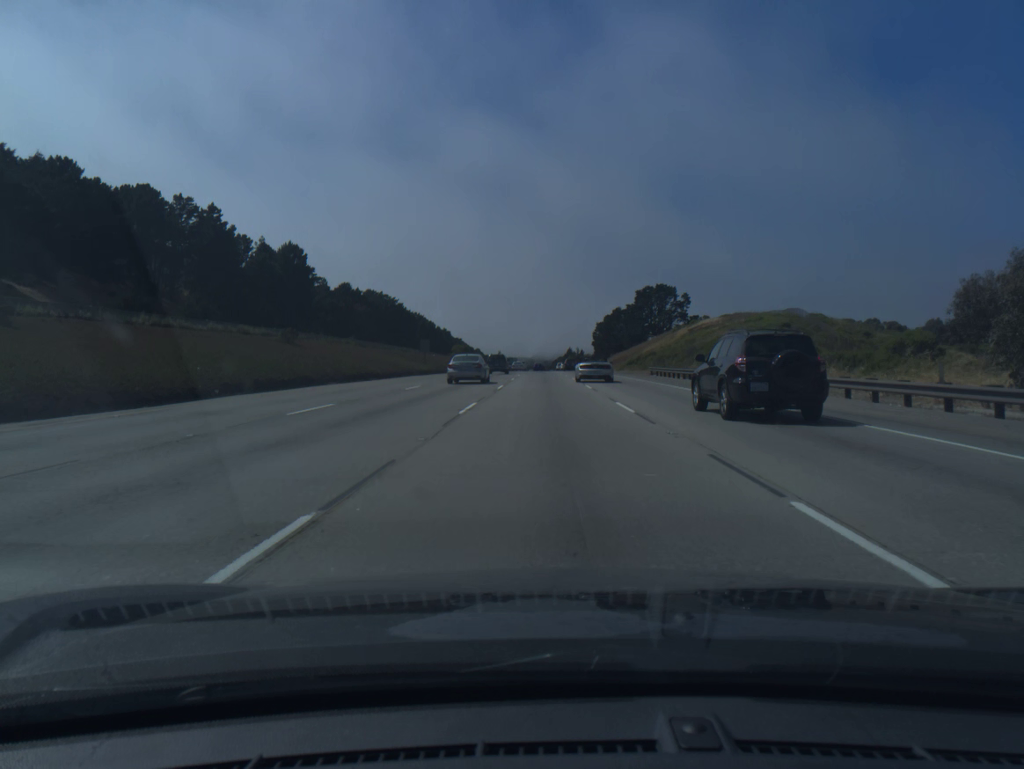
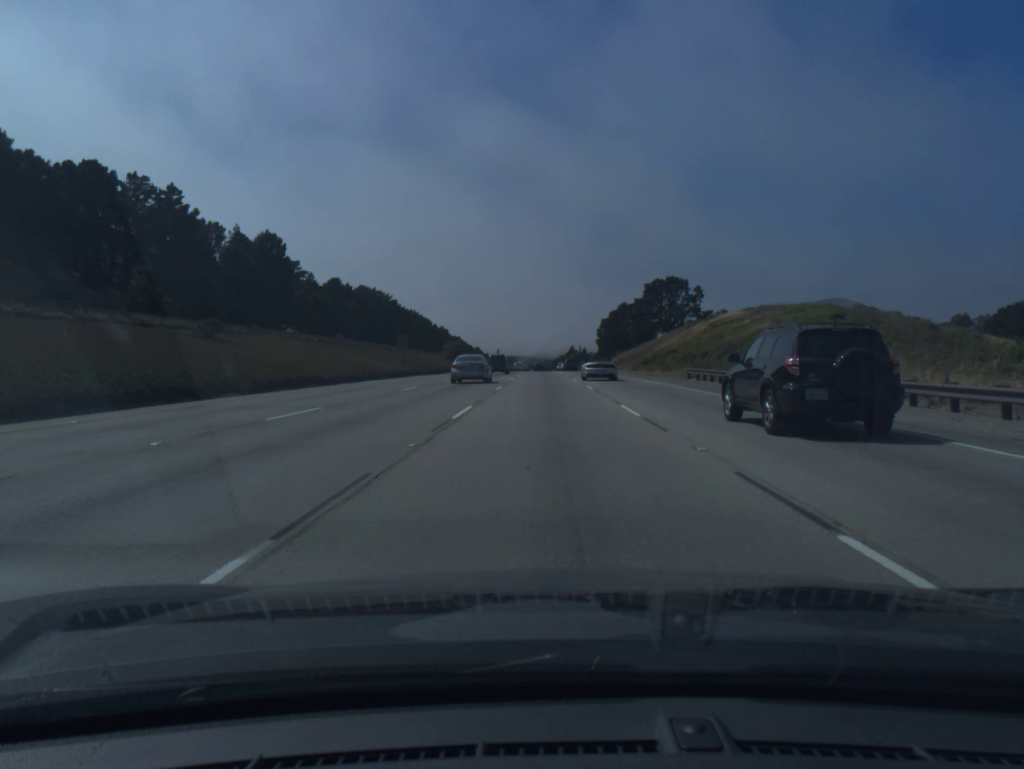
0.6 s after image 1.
(0.0, +15.7) m; 0°
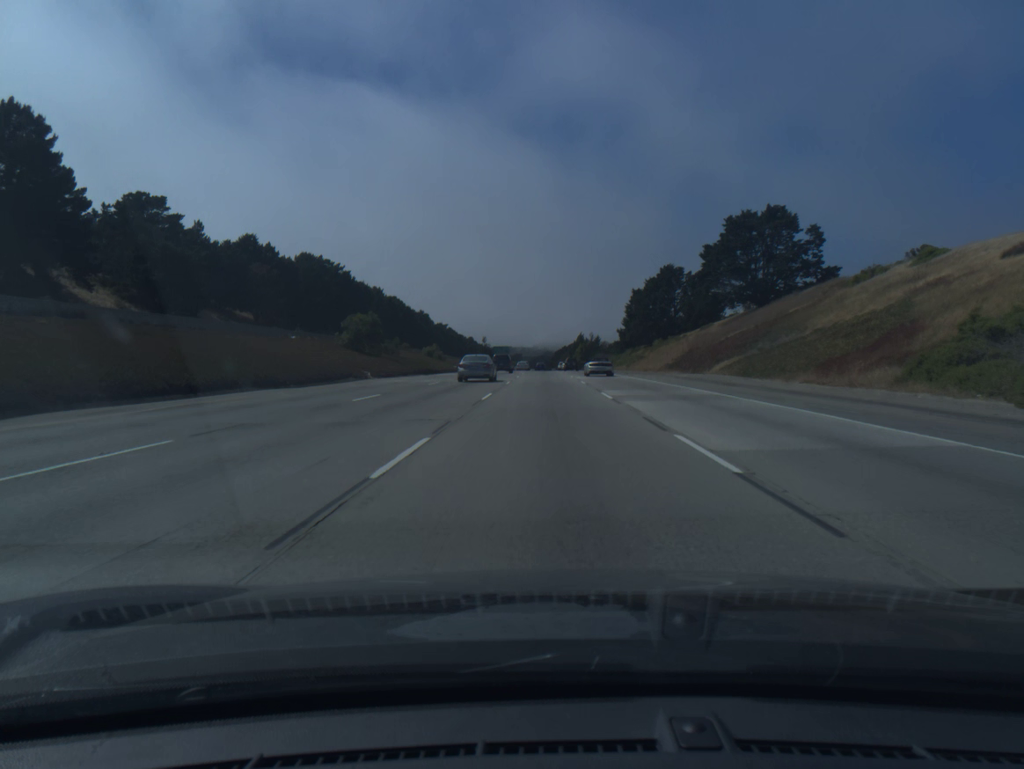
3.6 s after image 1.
(-0.4, +81.0) m; 0°
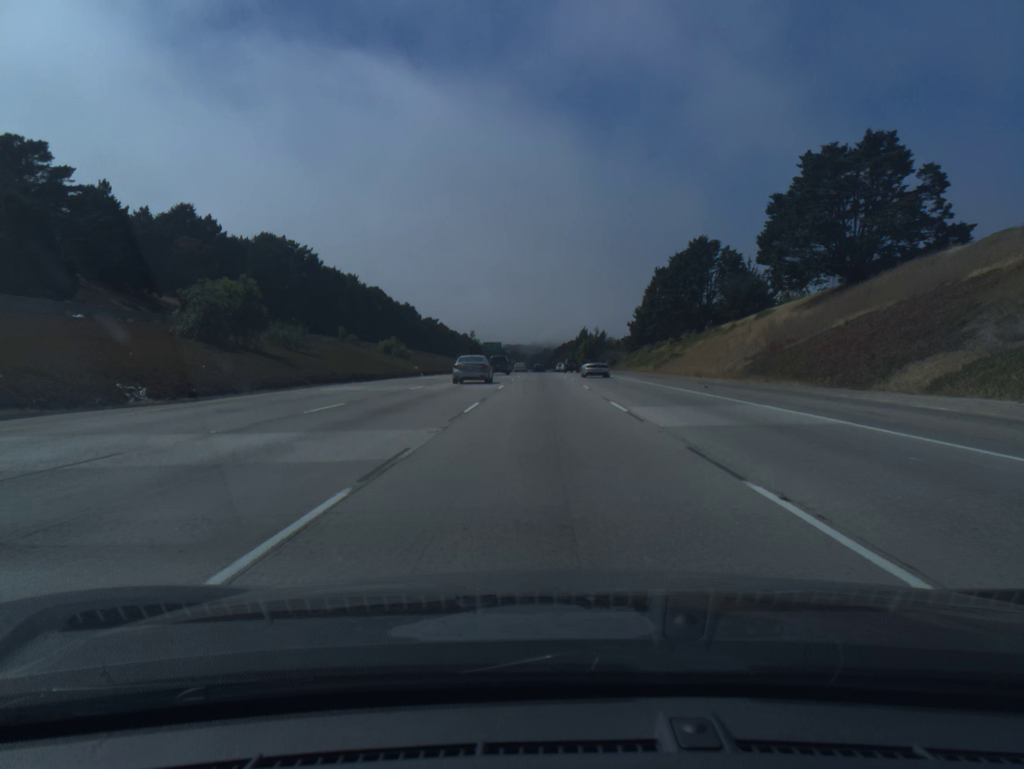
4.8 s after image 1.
(0.0, +33.6) m; 0°
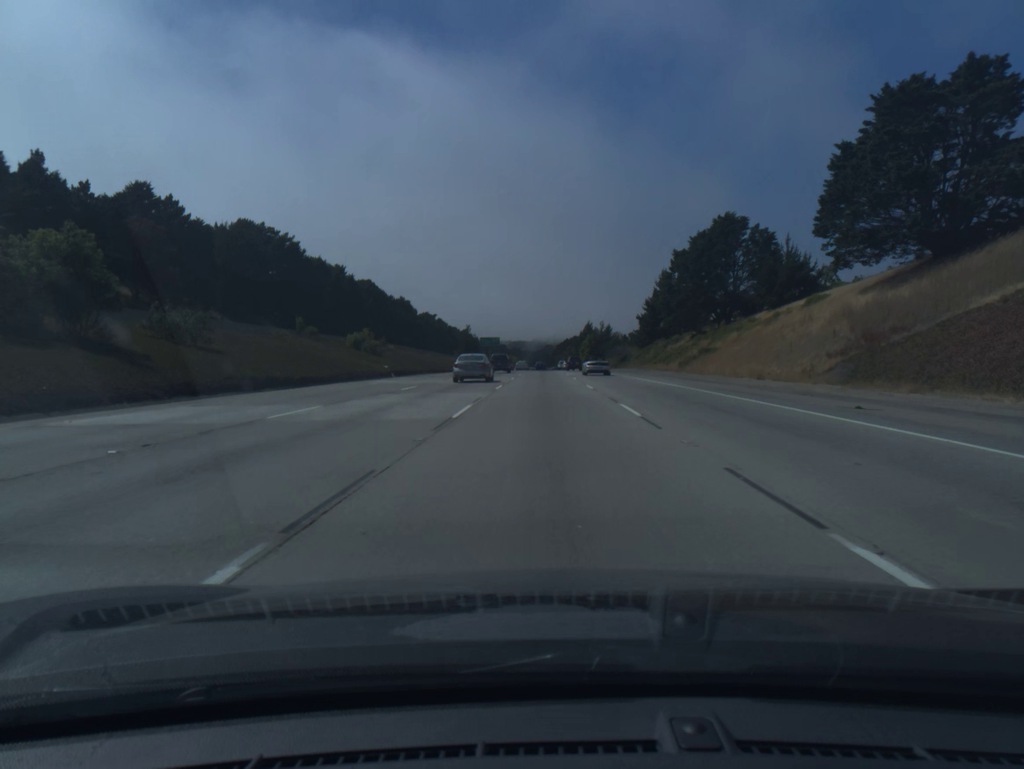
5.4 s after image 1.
(0.0, +17.0) m; 0°
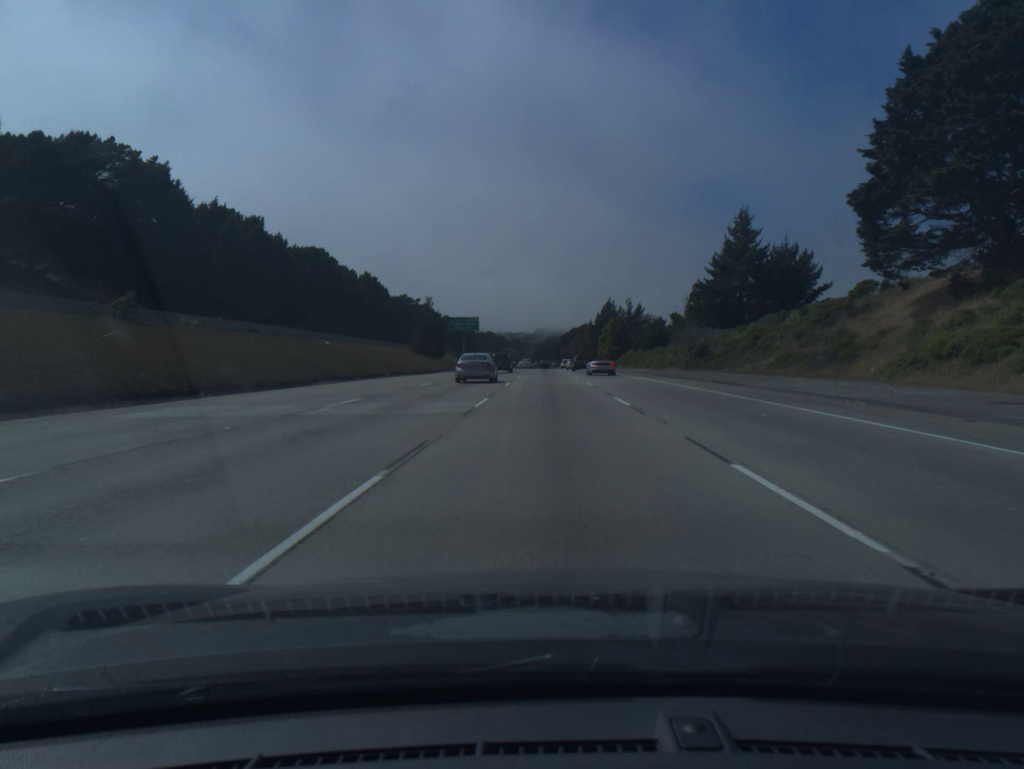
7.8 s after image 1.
(-0.2, +69.8) m; 0°
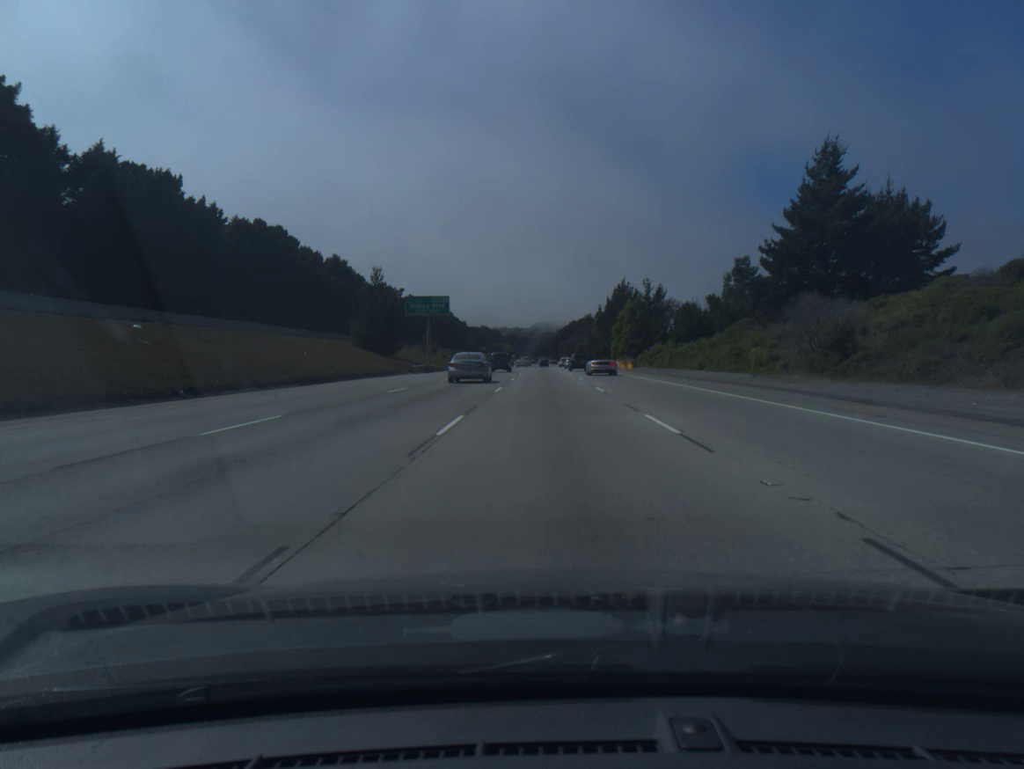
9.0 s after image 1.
(0.0, +35.9) m; 0°
